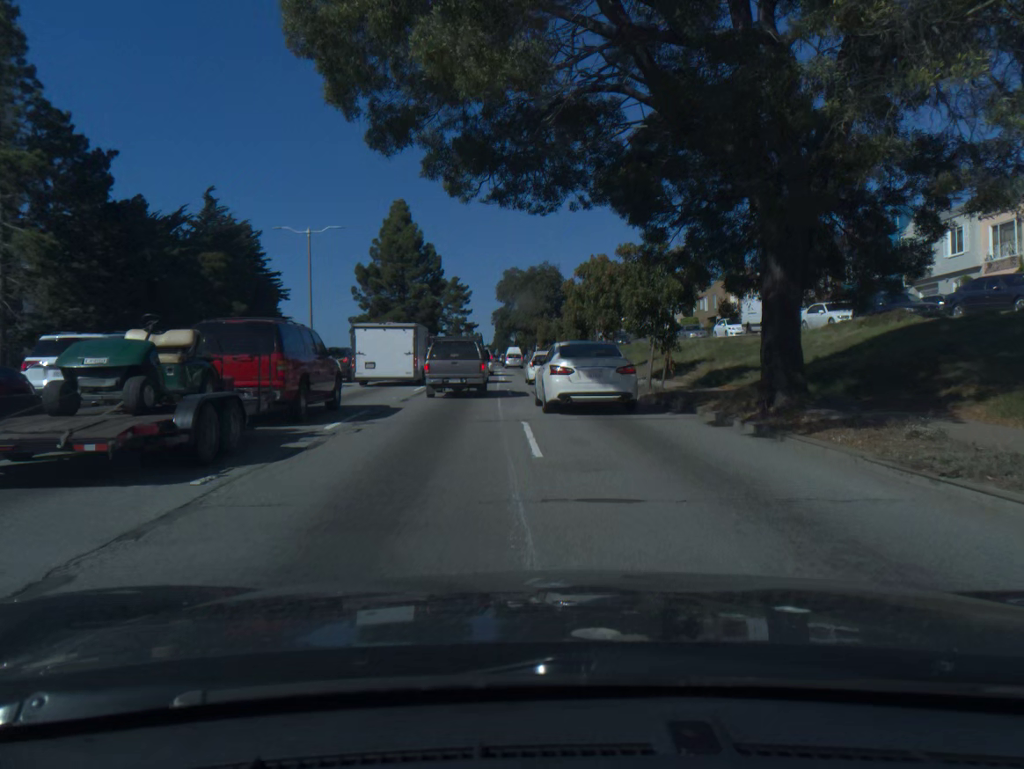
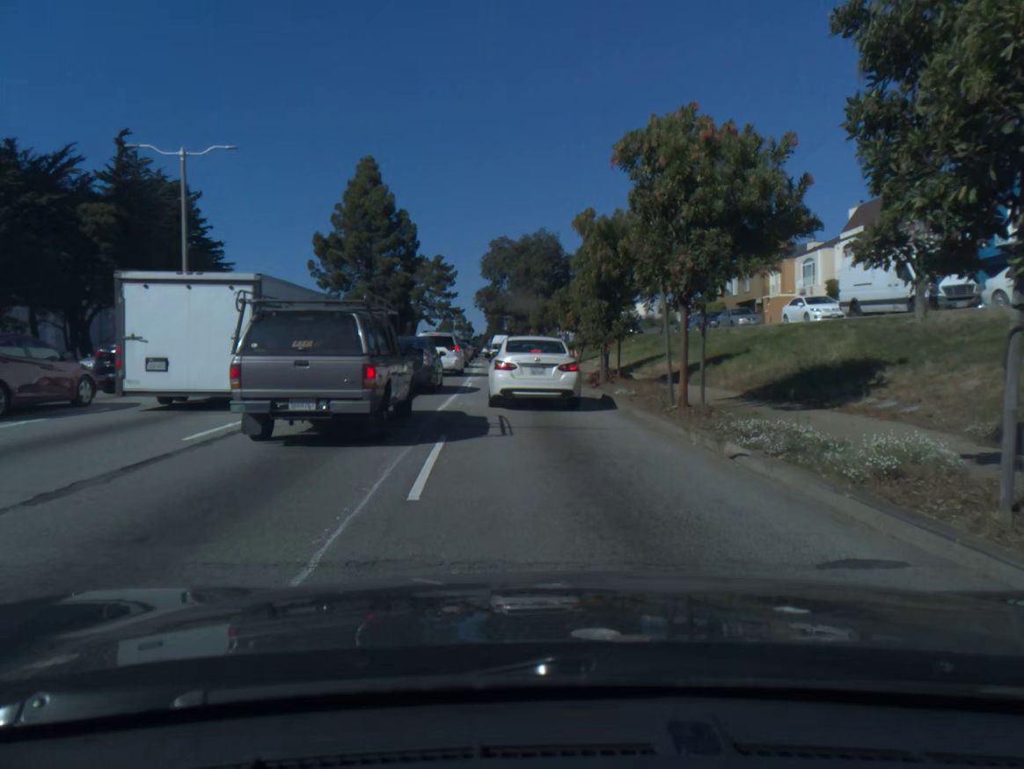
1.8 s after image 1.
(0.0, +17.4) m; 0°
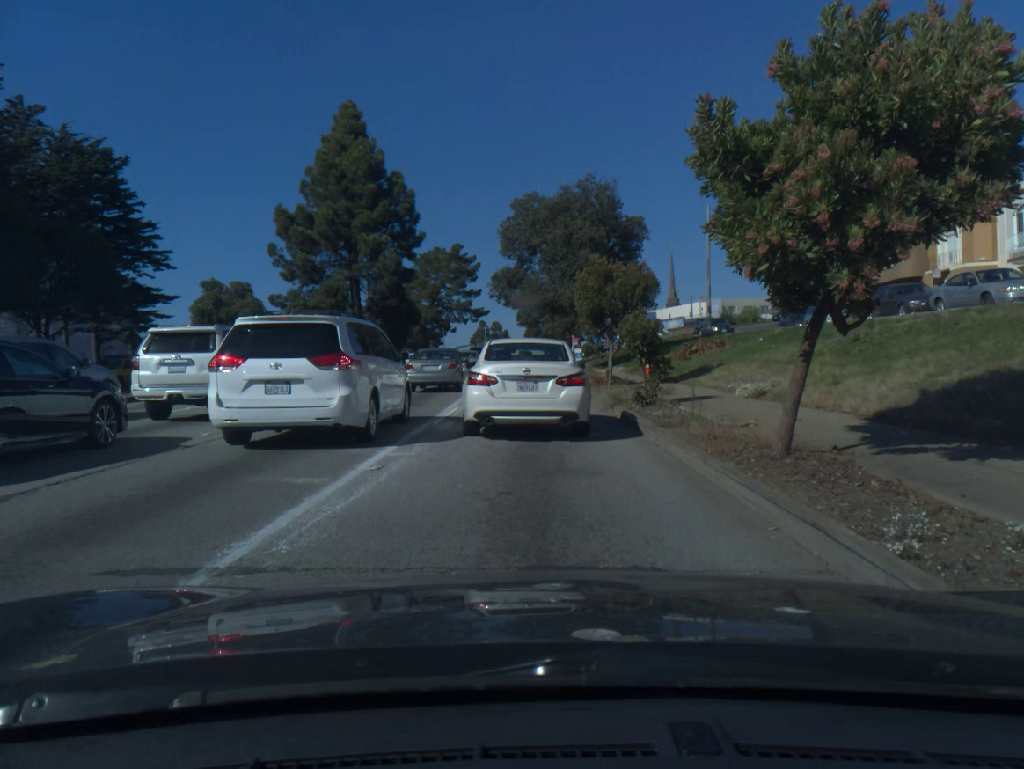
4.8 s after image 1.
(-0.5, +22.9) m; -3°
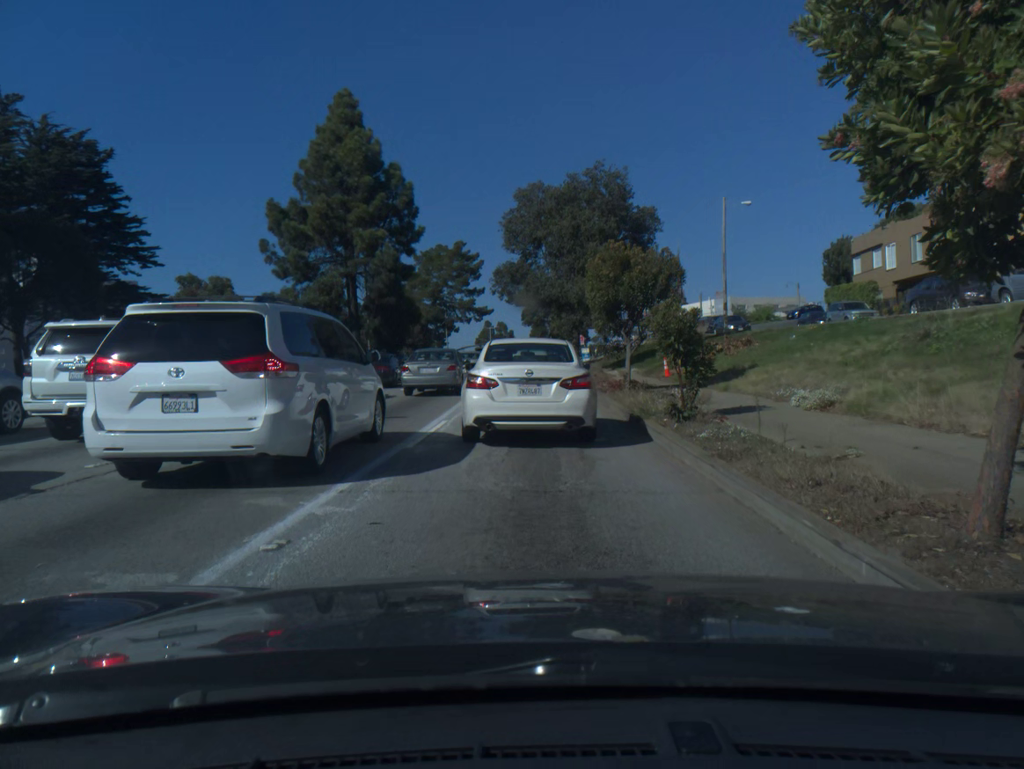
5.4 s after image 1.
(0.0, +3.3) m; 0°
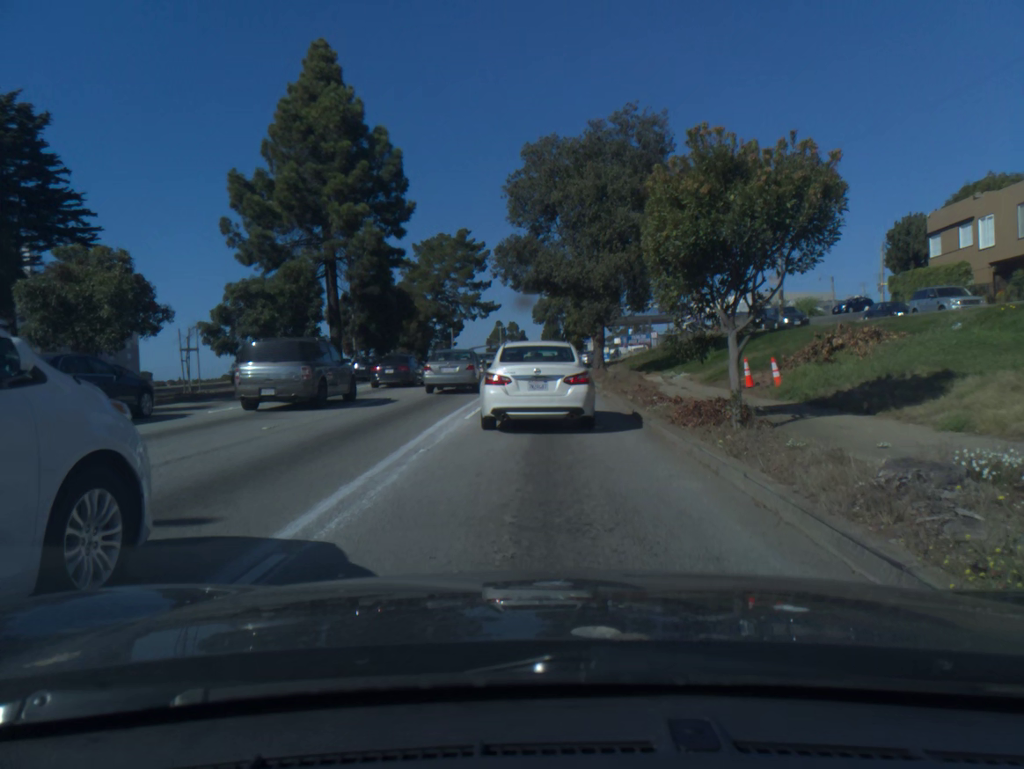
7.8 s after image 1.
(0.0, +9.8) m; 0°
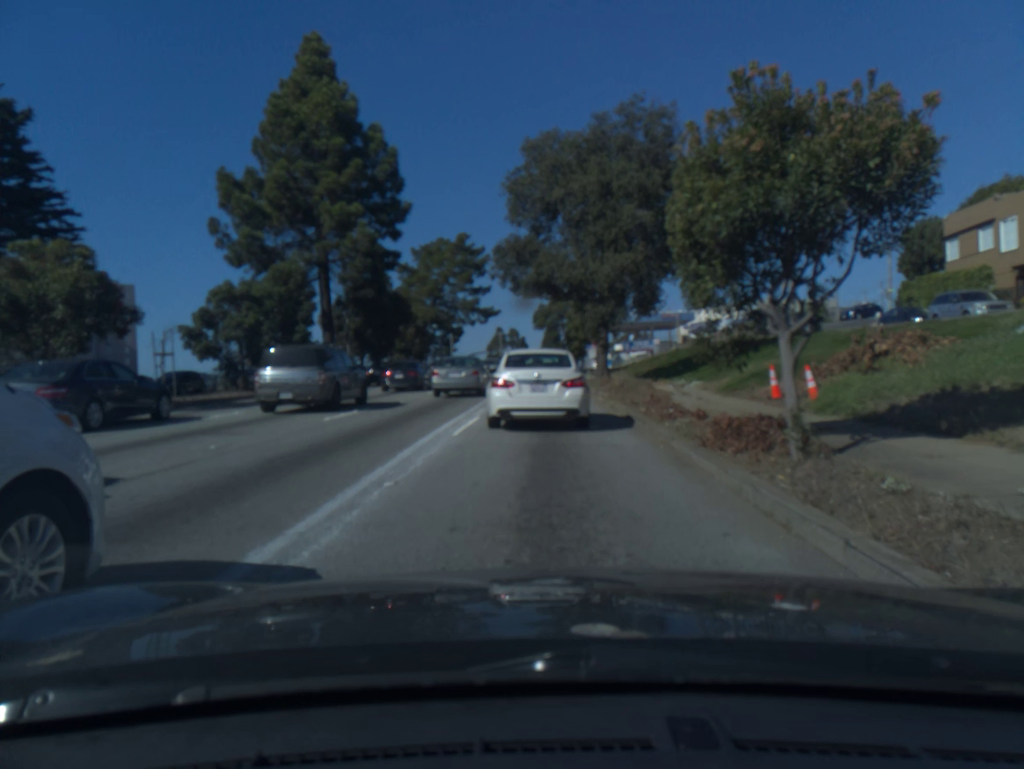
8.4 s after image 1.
(0.0, +2.2) m; -1°
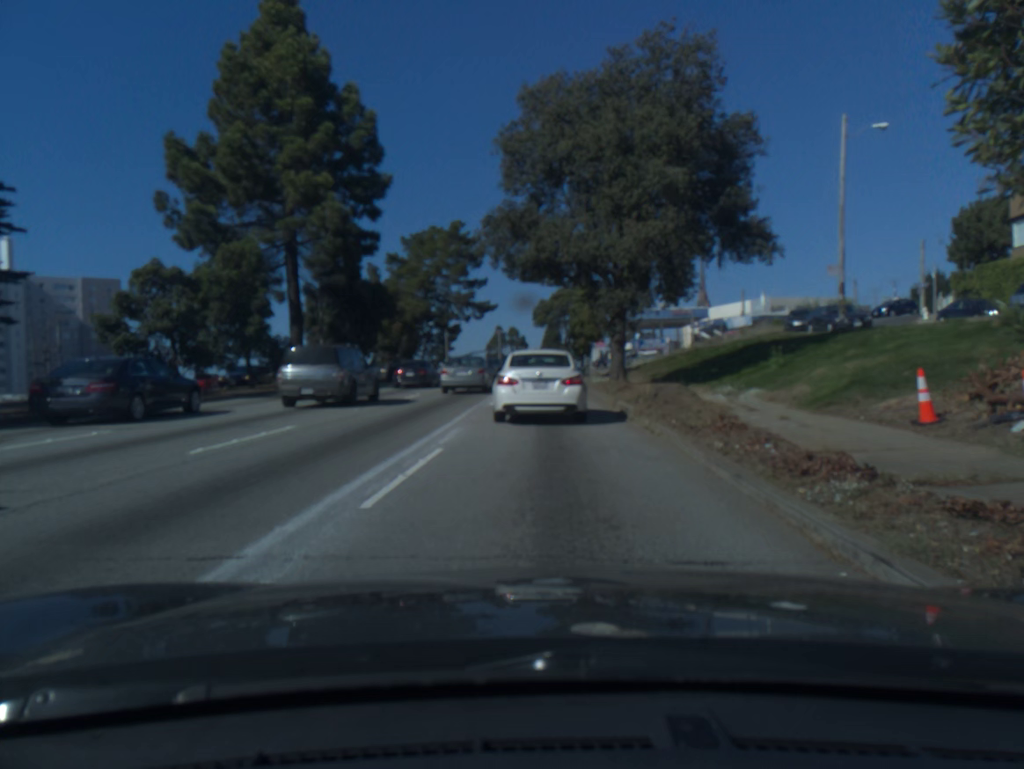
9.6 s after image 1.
(0.0, +6.3) m; 0°
